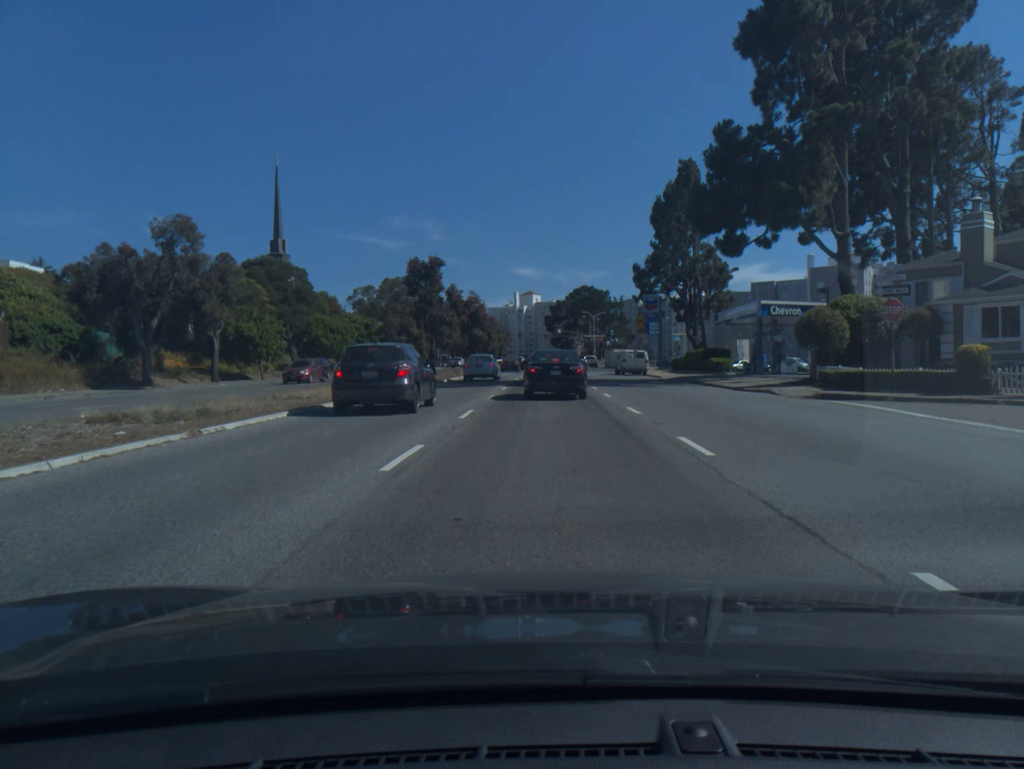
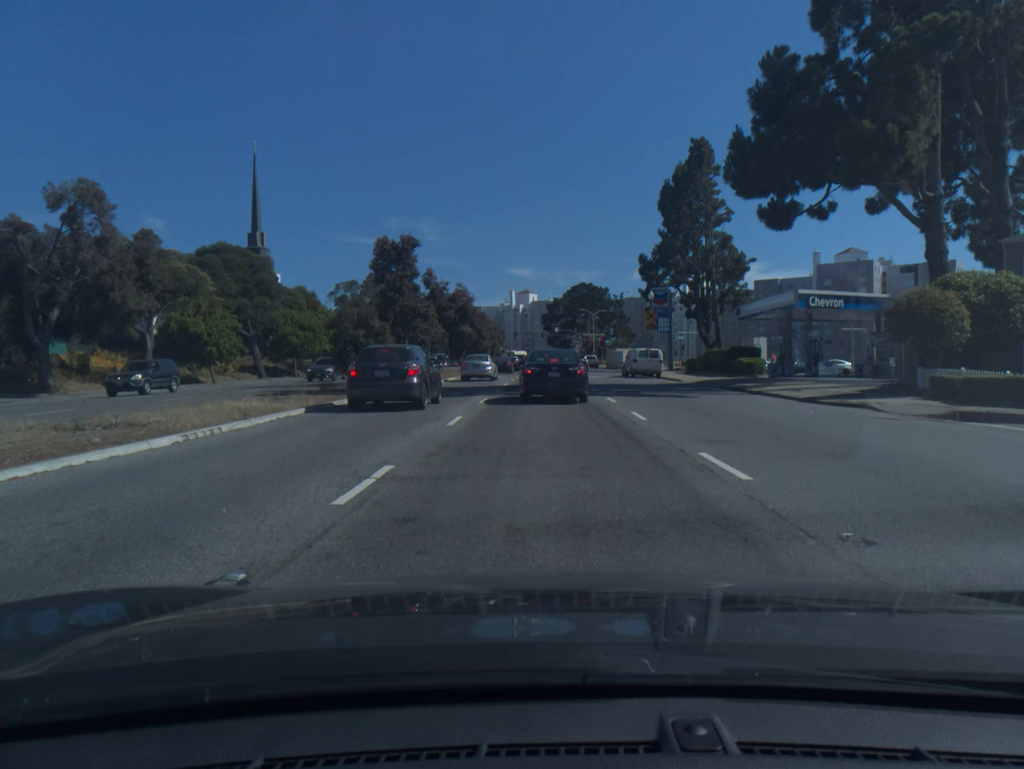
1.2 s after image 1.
(0.0, +9.3) m; 0°
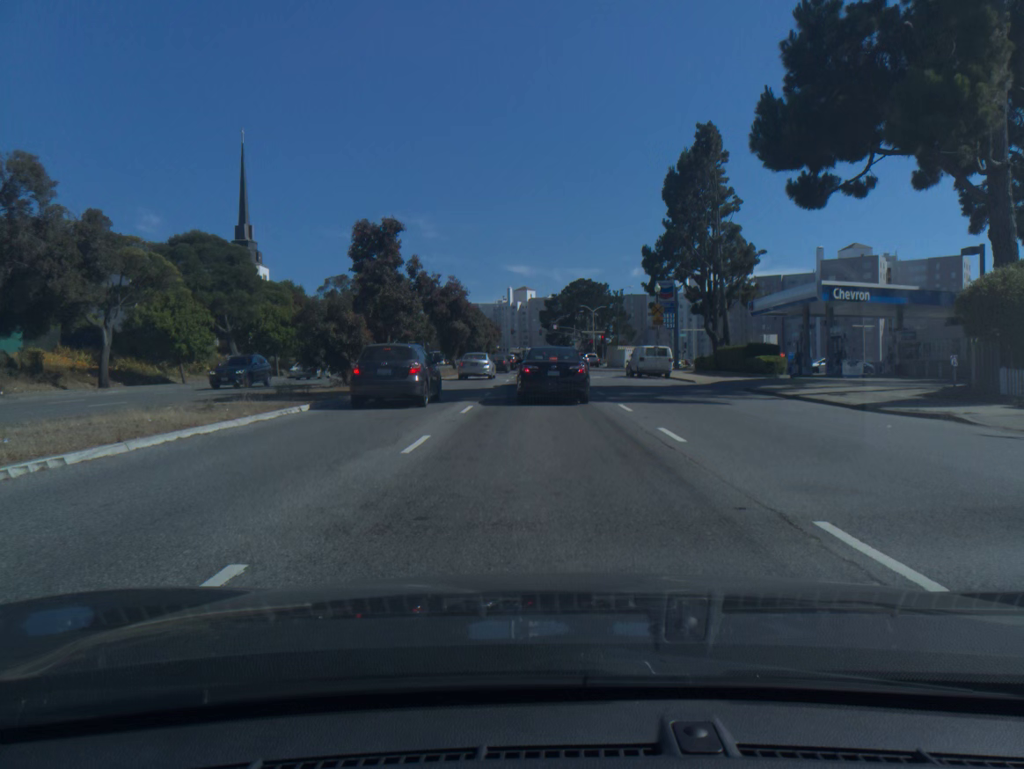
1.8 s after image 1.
(0.0, +4.3) m; 0°
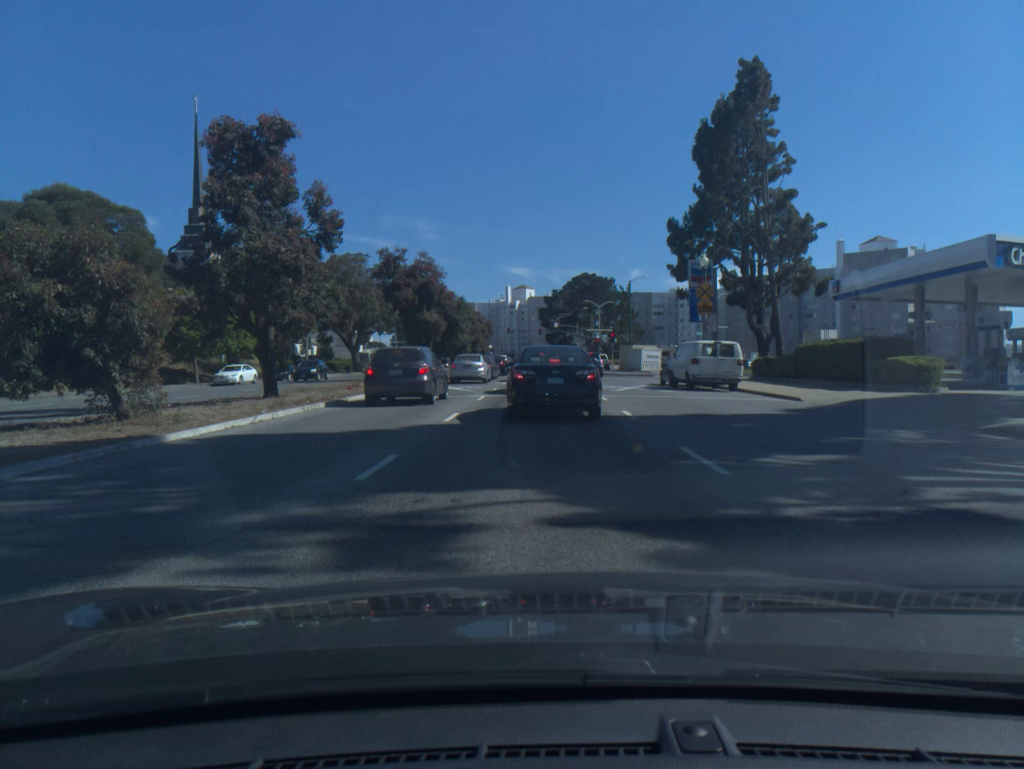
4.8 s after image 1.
(0.0, +16.8) m; 0°
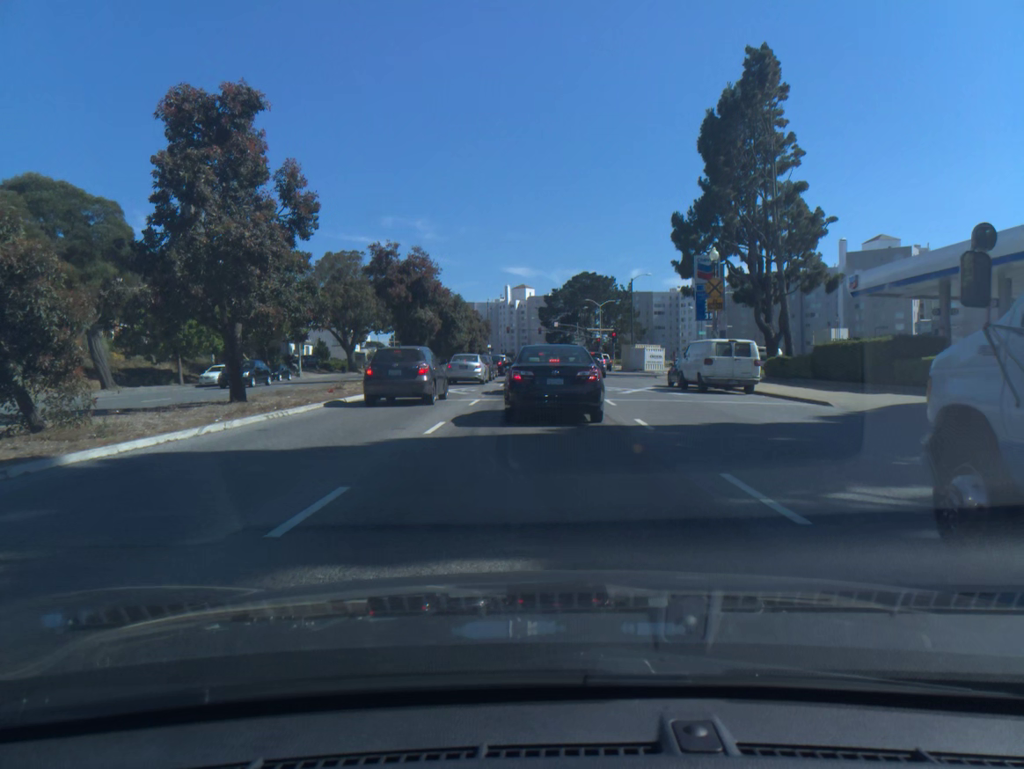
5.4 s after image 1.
(0.0, +2.5) m; 0°
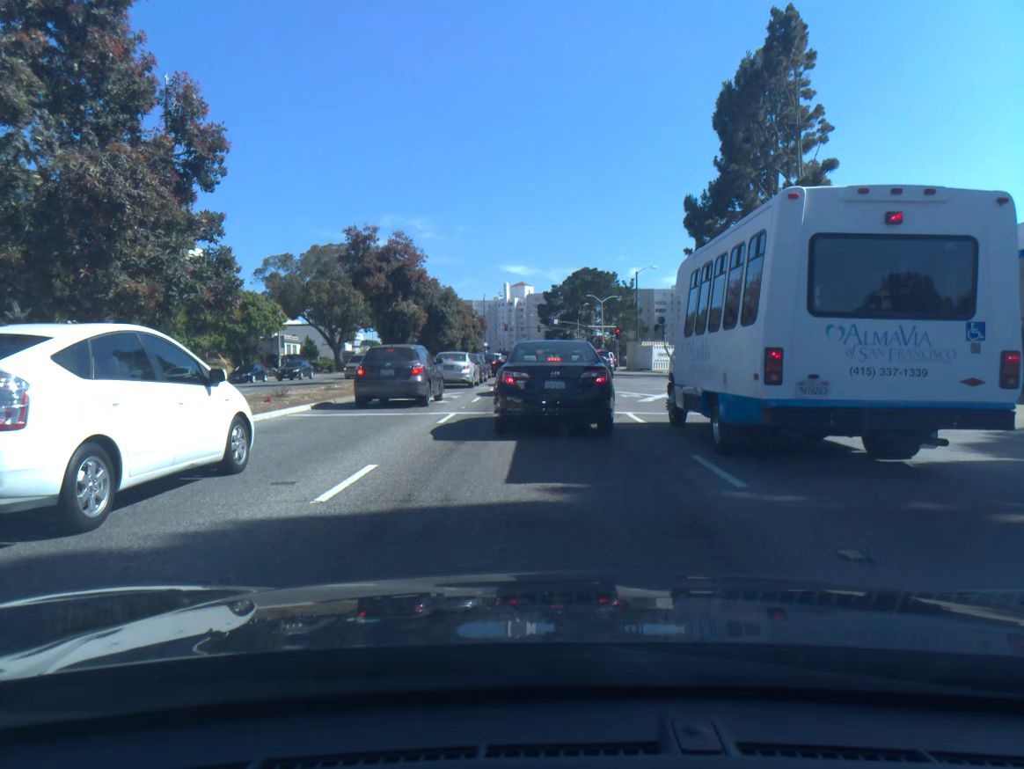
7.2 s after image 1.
(0.0, +6.0) m; -1°
